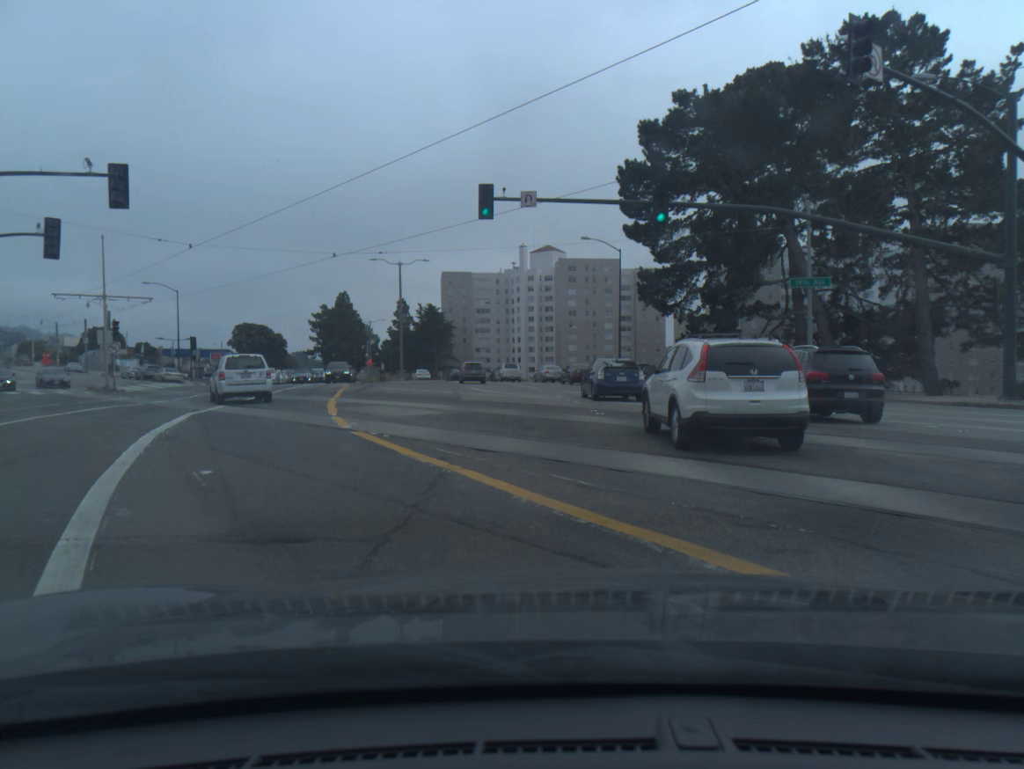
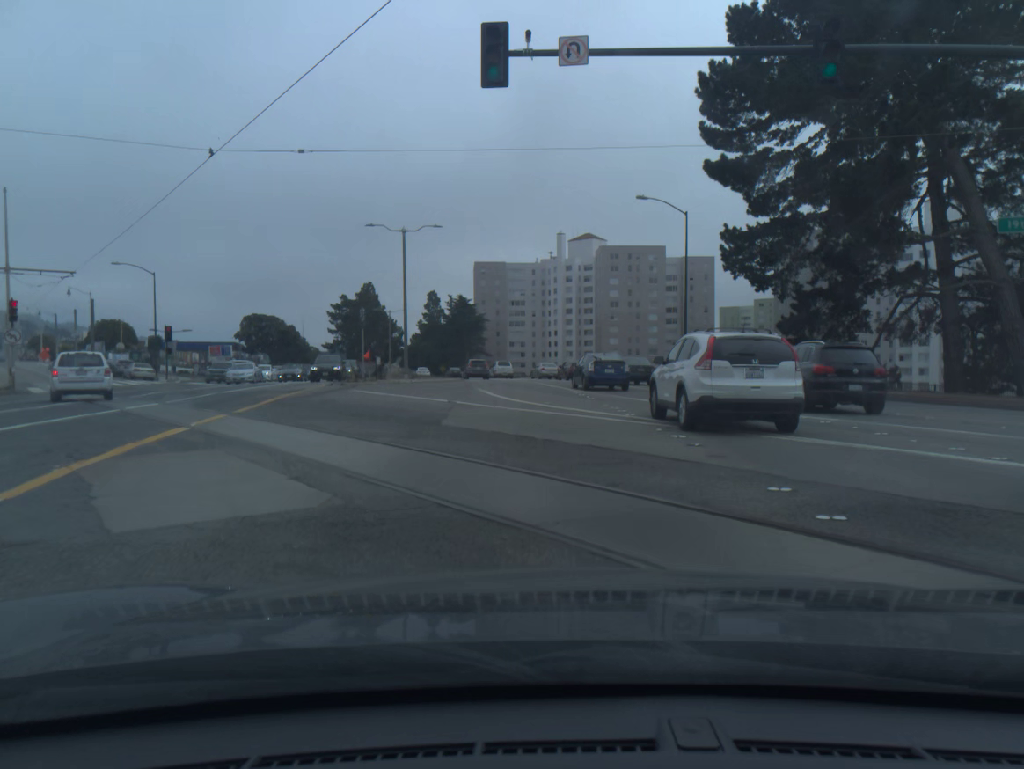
(-0.3, +13.6) m; -3°
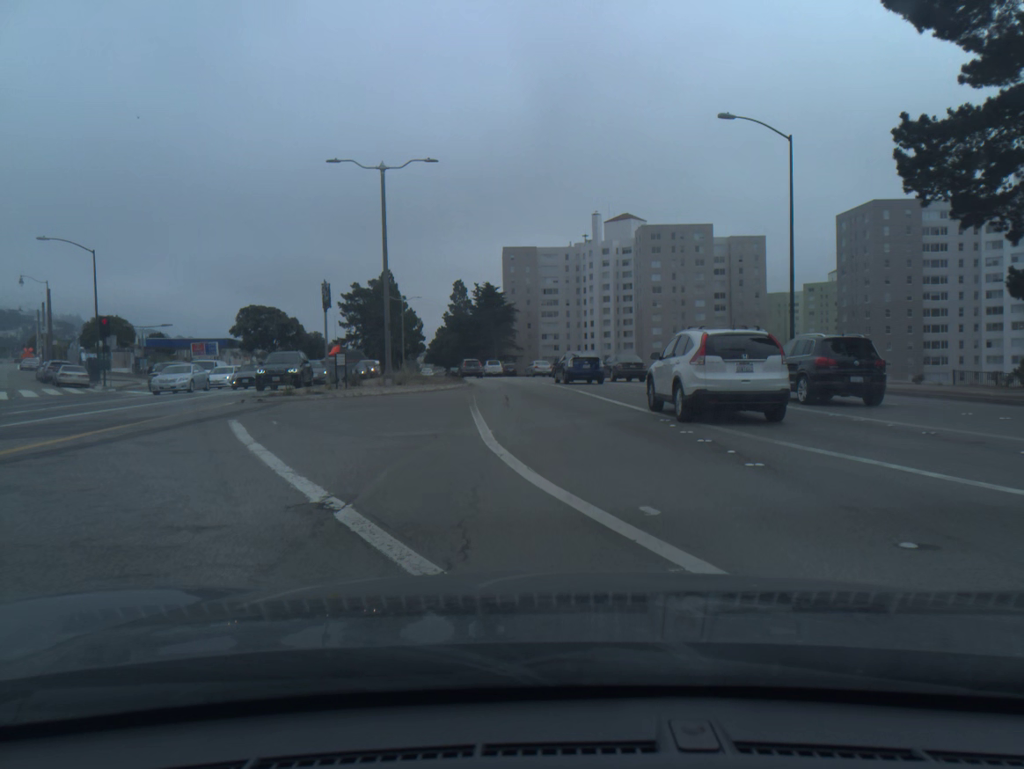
(-0.2, +14.9) m; -2°
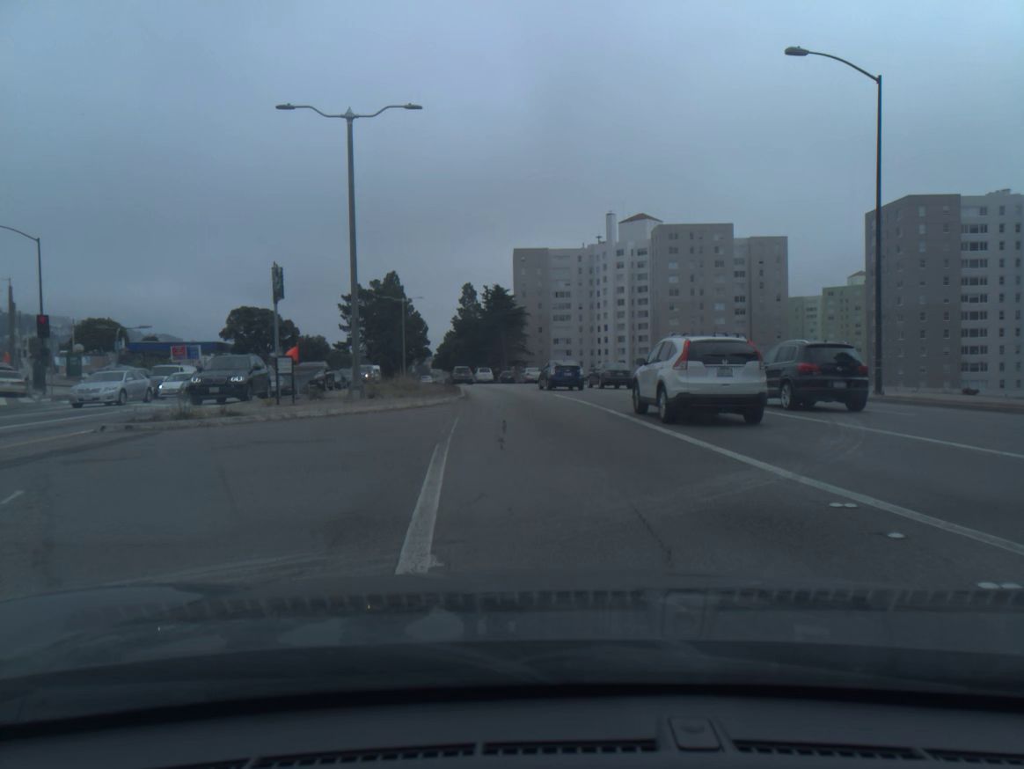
(-0.1, +7.8) m; -1°
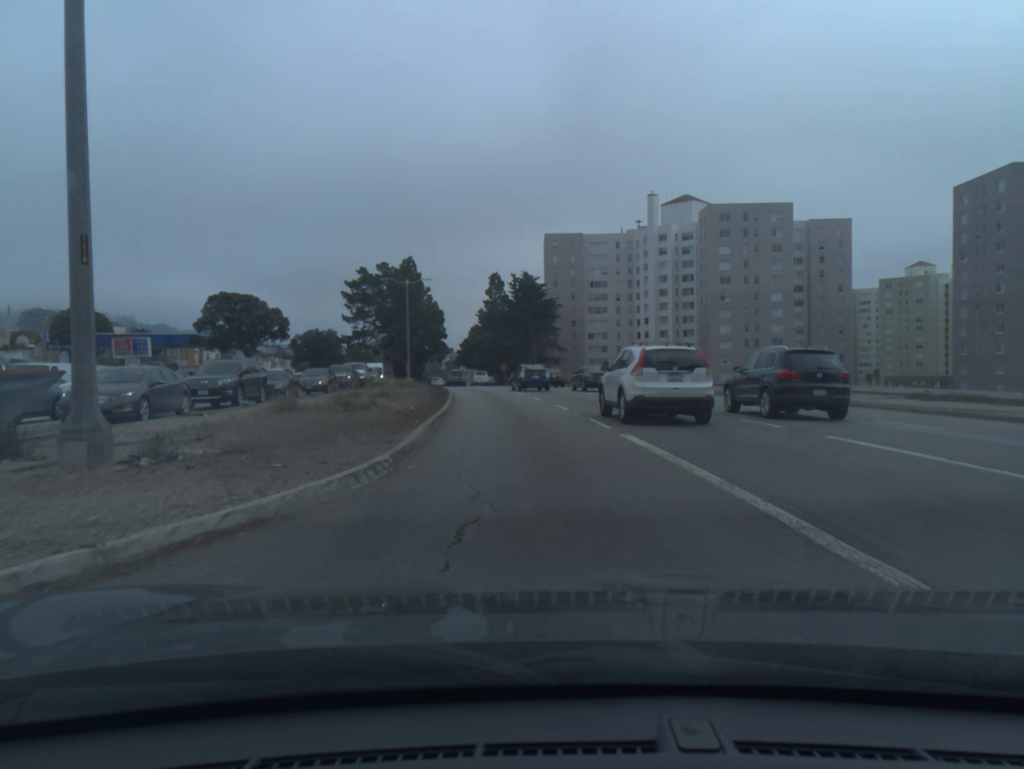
(-0.3, +16.5) m; -2°
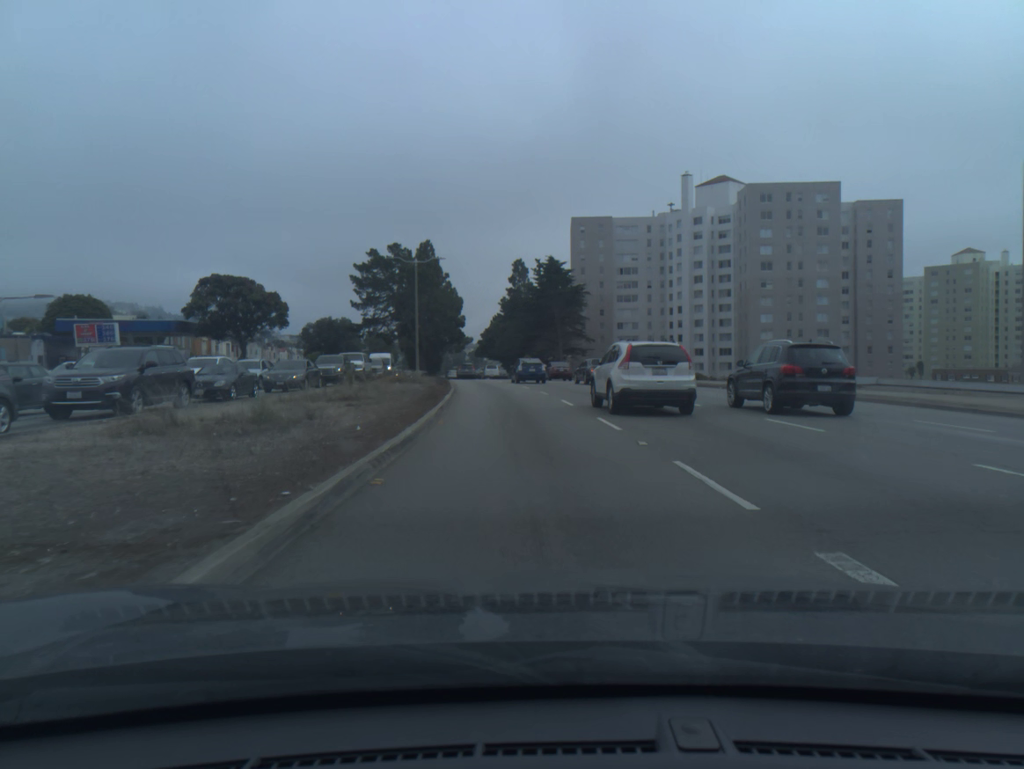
(-0.1, +8.6) m; -2°
